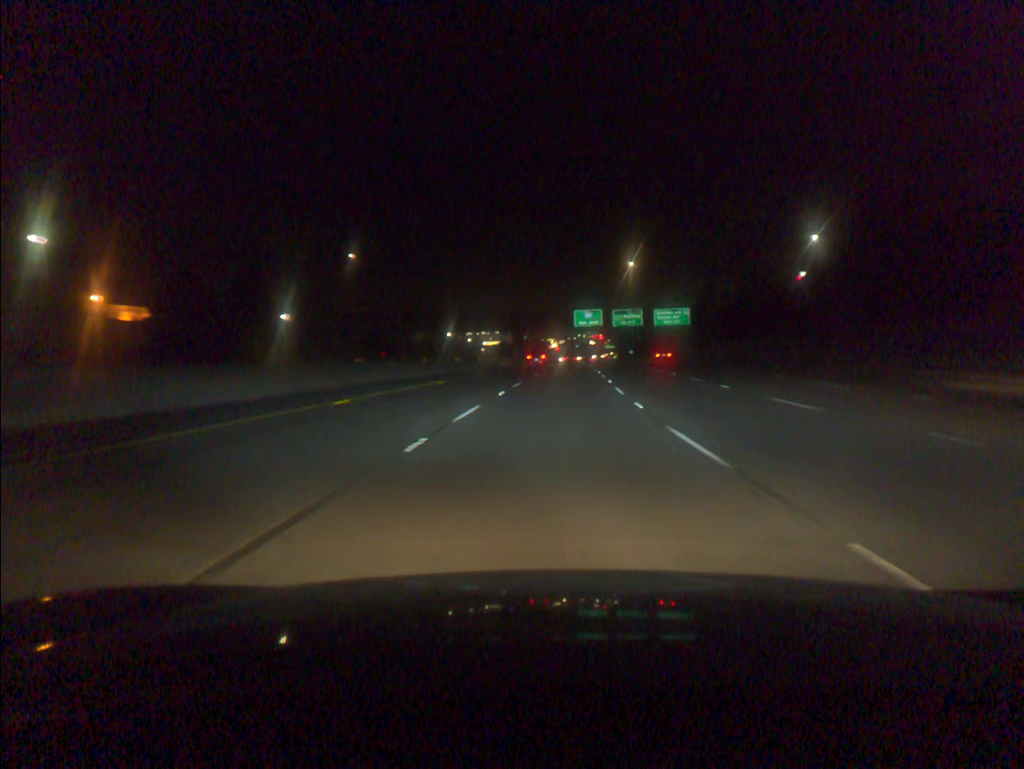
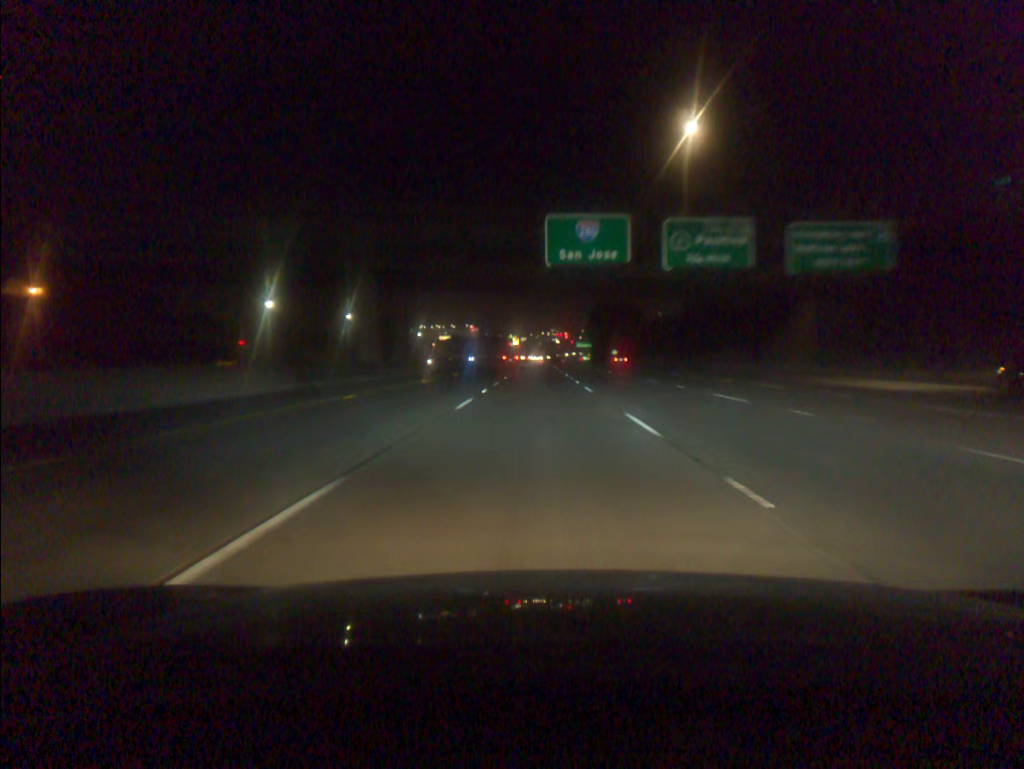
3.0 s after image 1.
(+3.4, +84.2) m; +3°
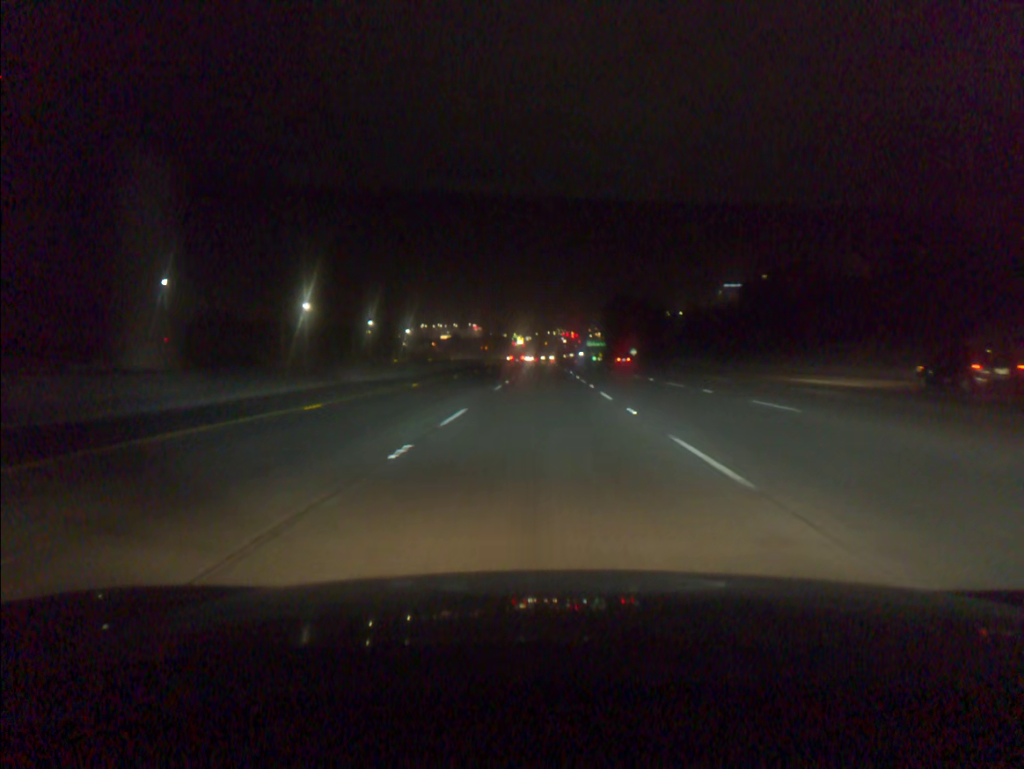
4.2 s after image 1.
(-0.1, +33.8) m; 0°
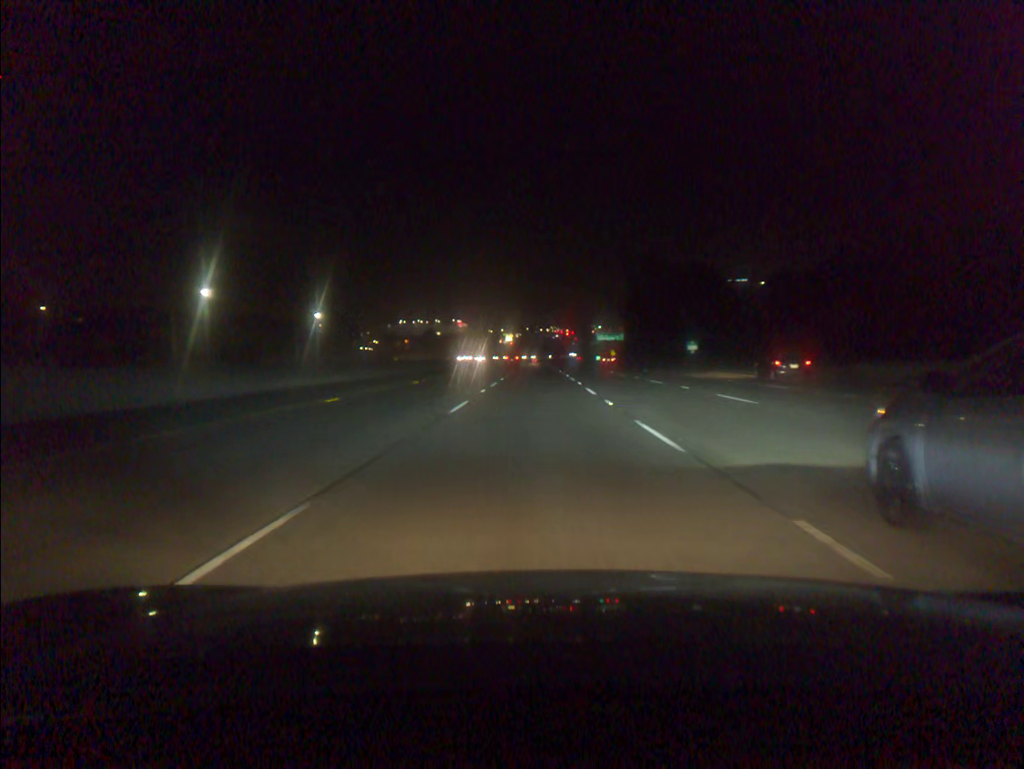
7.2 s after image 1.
(+0.6, +84.7) m; +1°
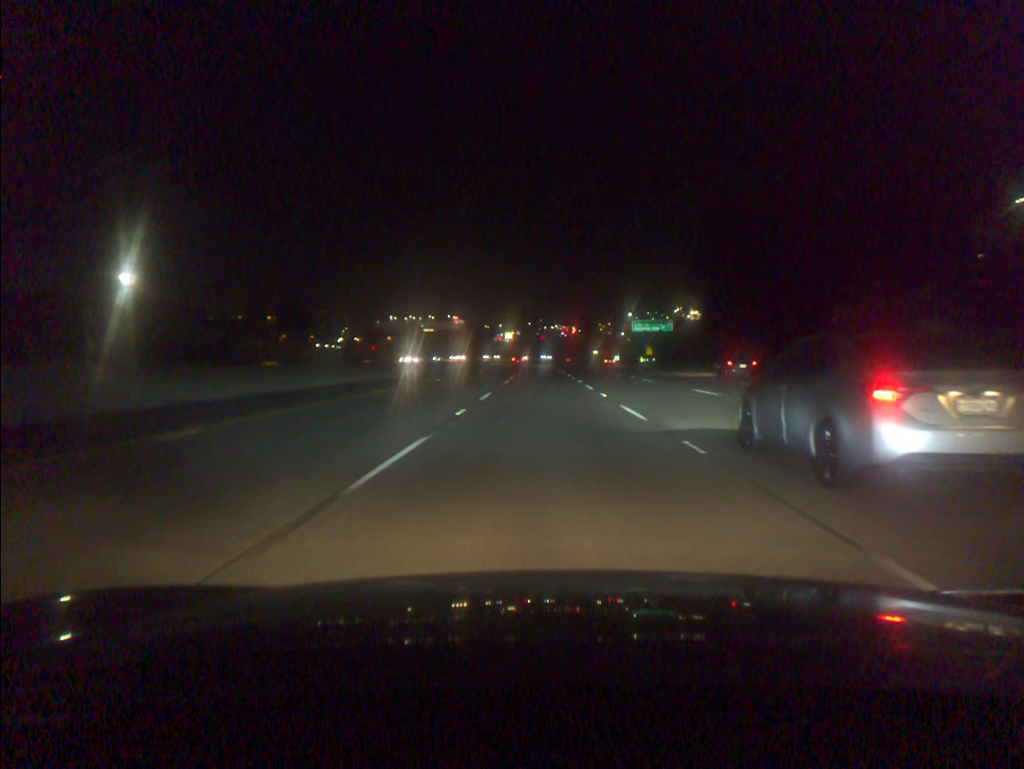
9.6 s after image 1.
(-0.4, +68.0) m; 0°
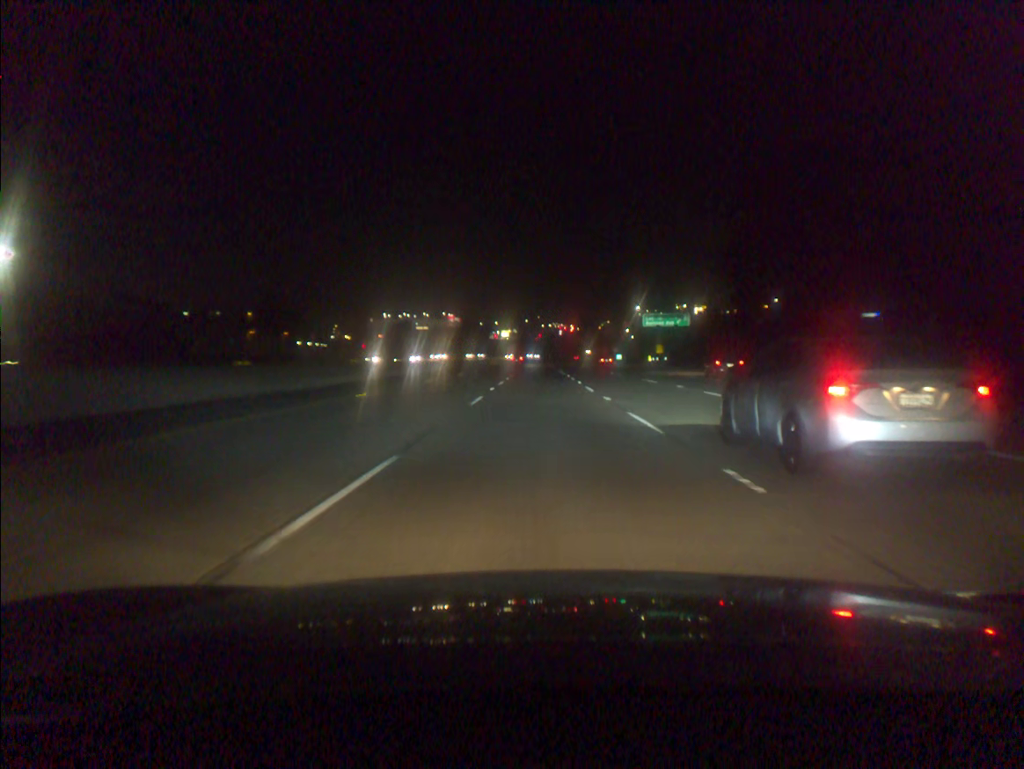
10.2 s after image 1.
(0.0, +17.0) m; 0°
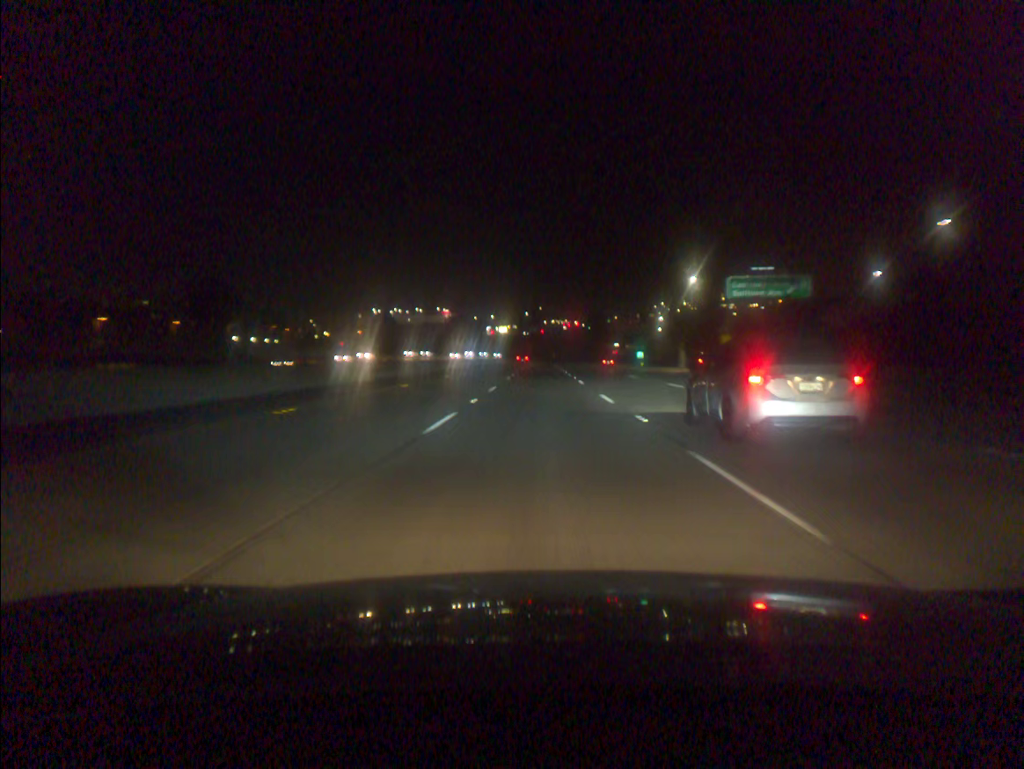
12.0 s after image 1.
(0.0, +51.0) m; 0°
